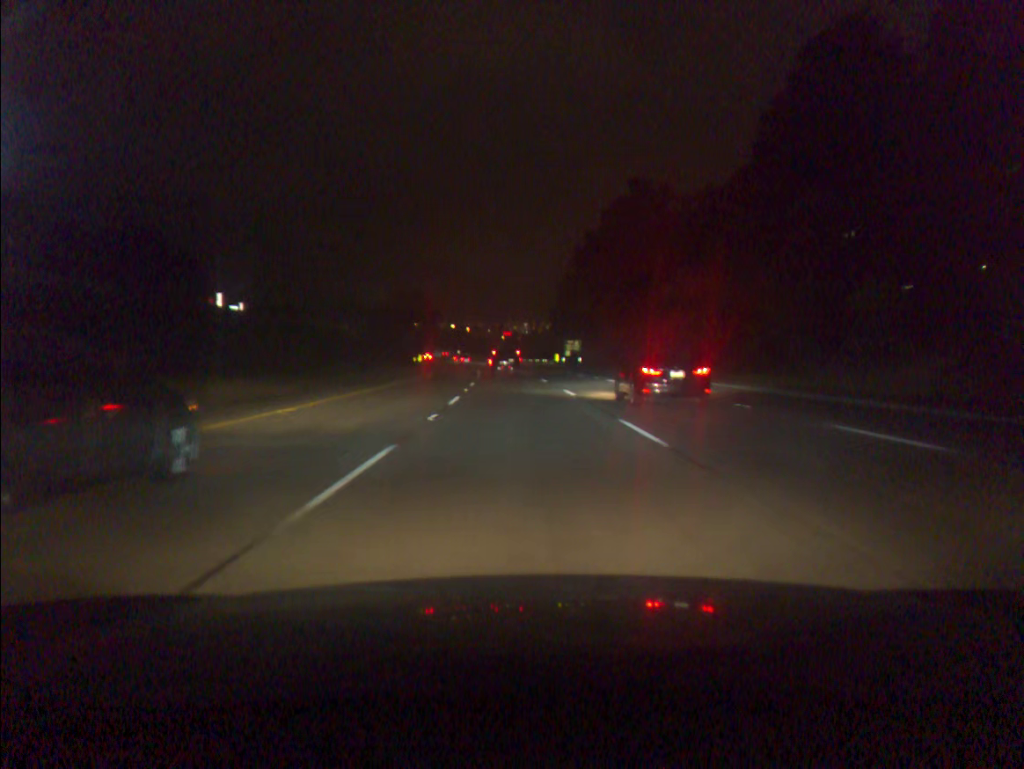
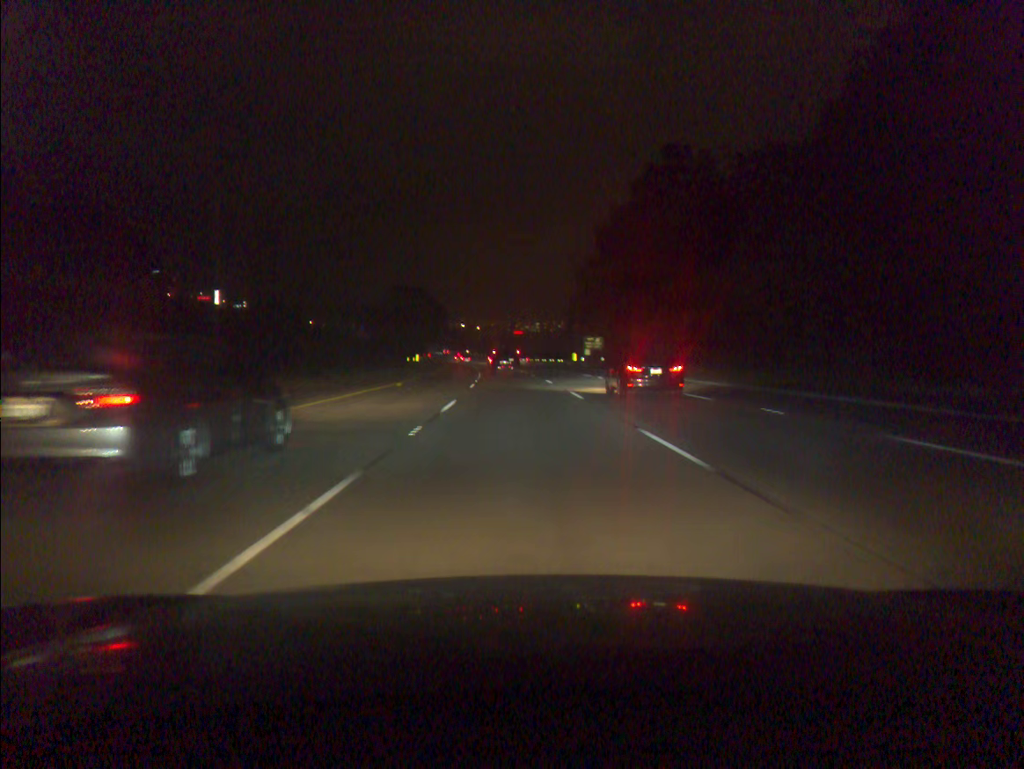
(-0.1, +16.8) m; -1°
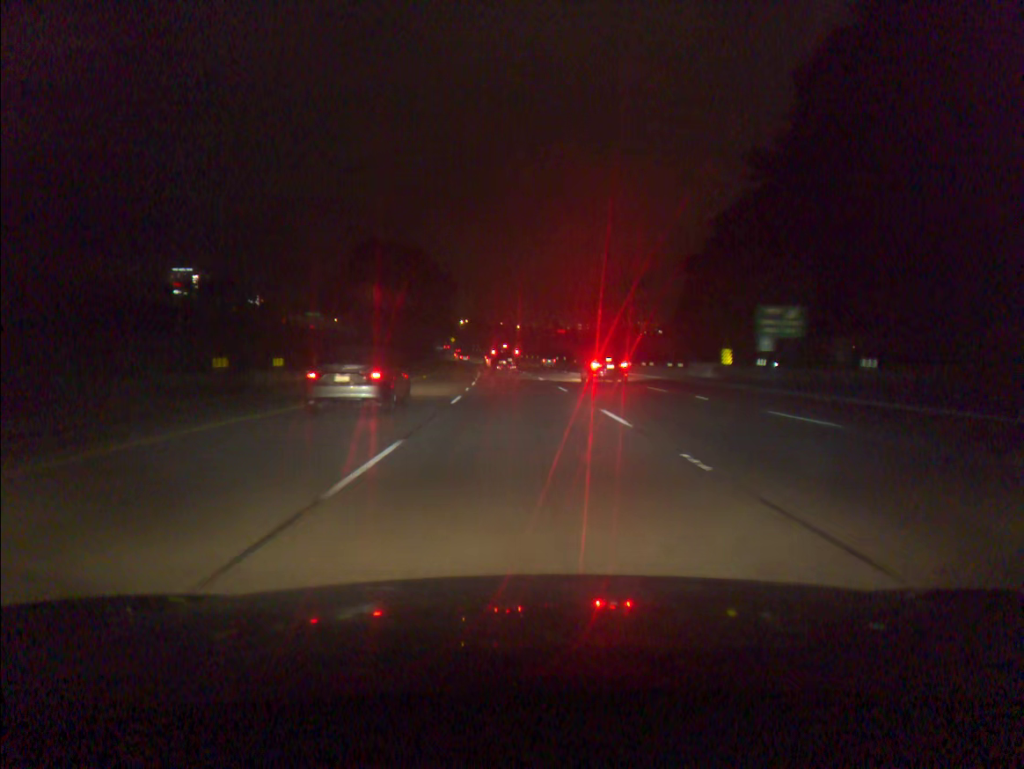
(-1.7, +67.4) m; -3°
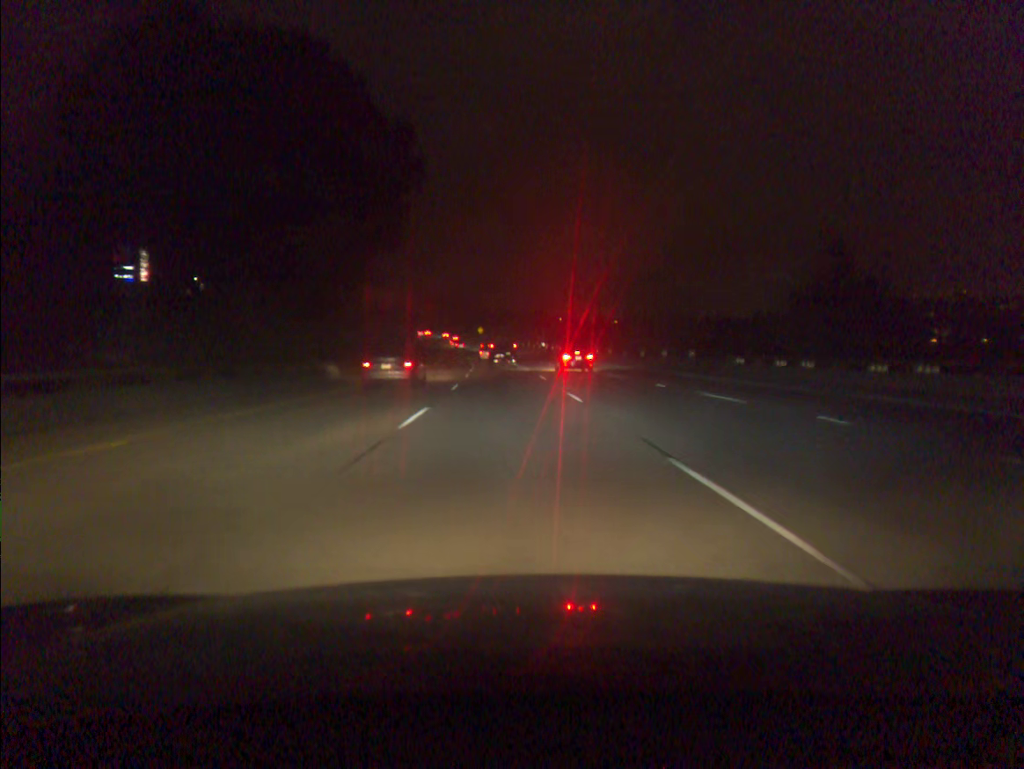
(-1.6, +67.7) m; -3°
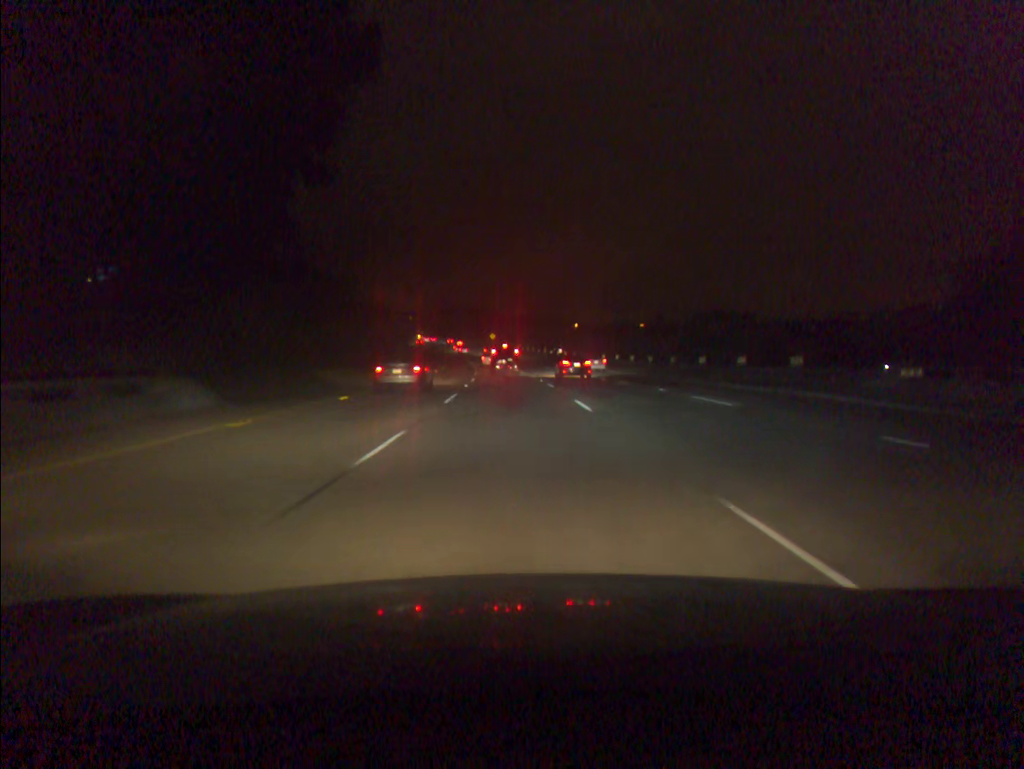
(-0.1, +16.9) m; -1°
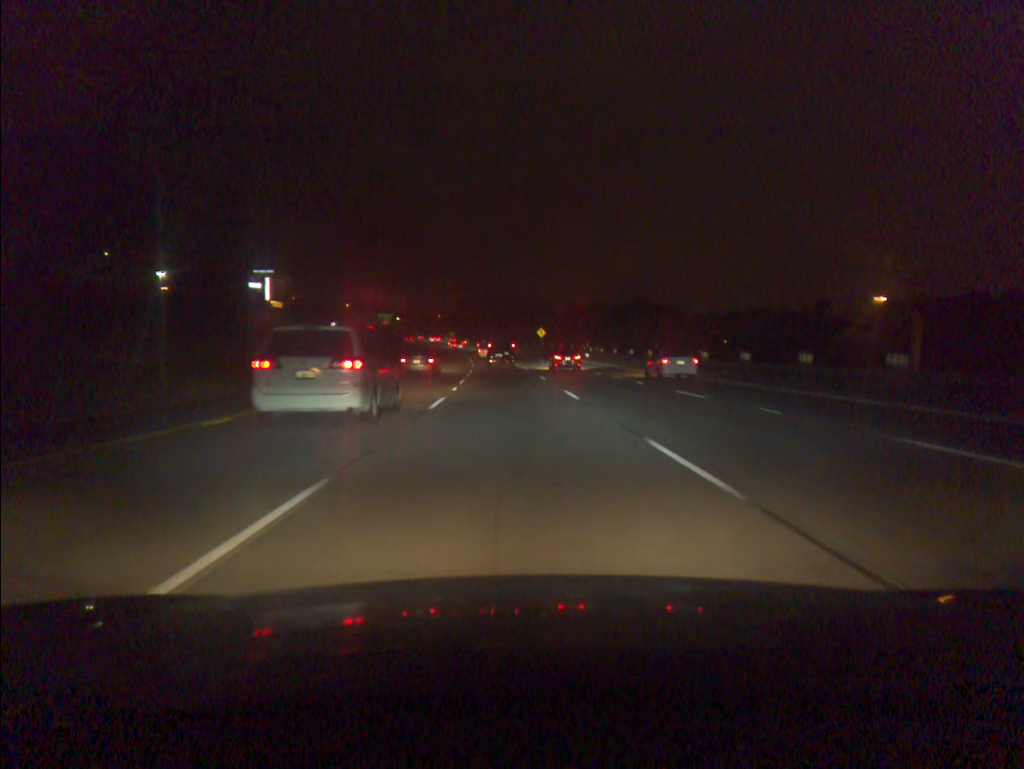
(-2.9, +84.2) m; -4°
